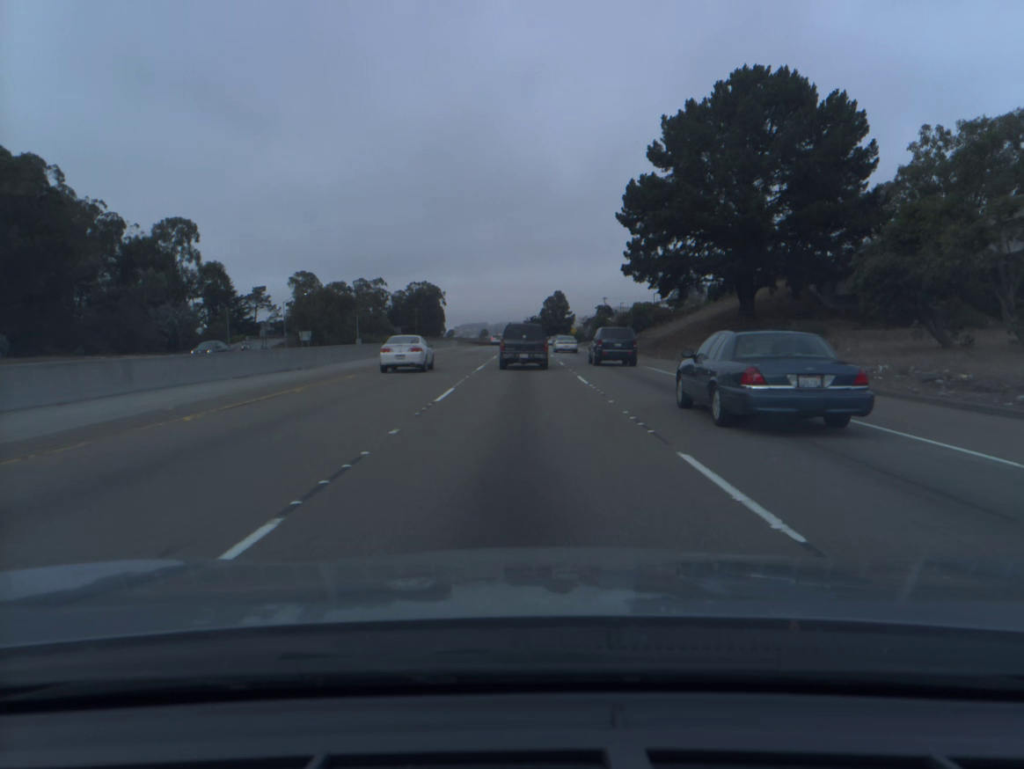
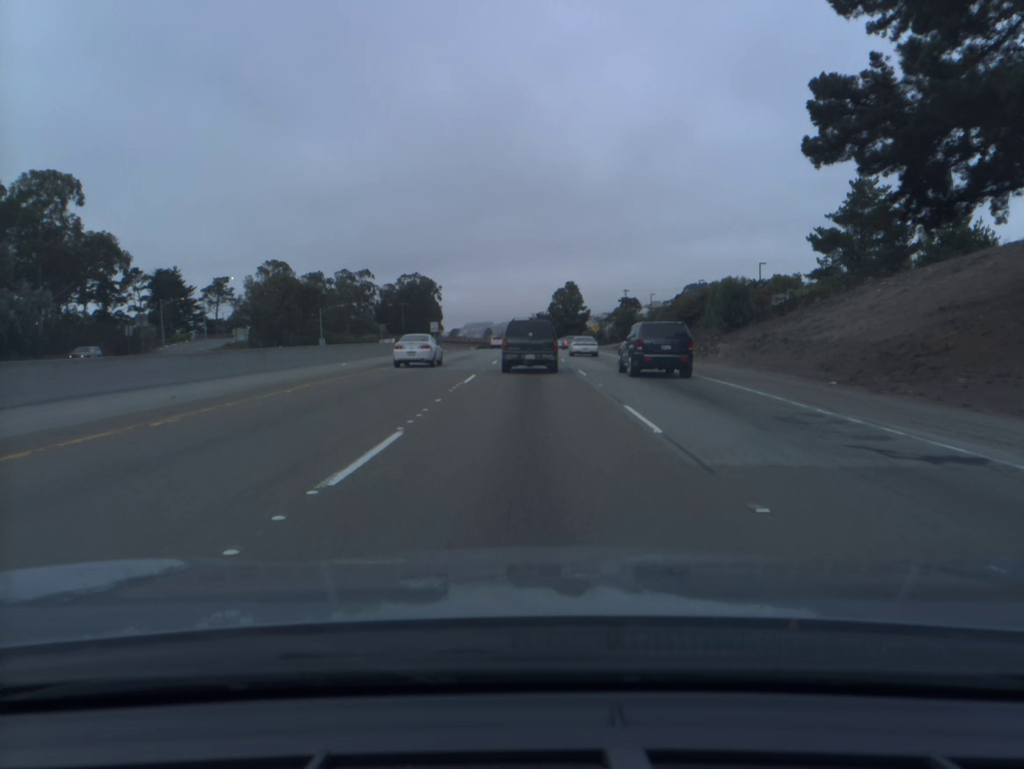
(-0.2, +39.2) m; 0°
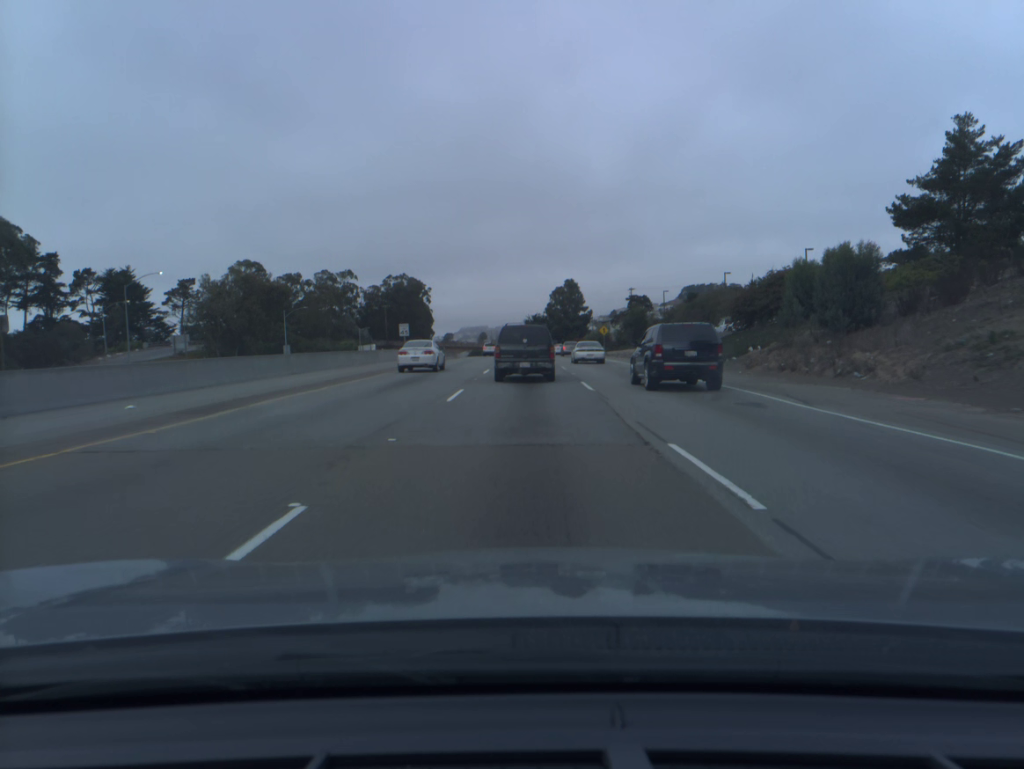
(0.0, +19.4) m; 0°
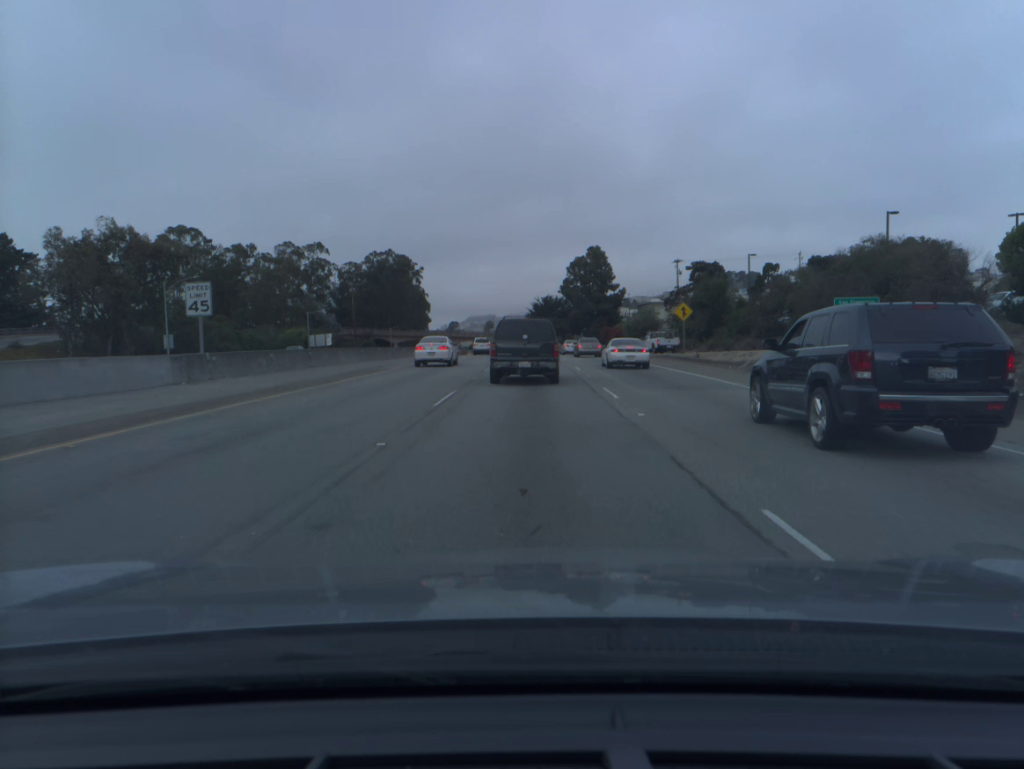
(-0.1, +47.2) m; -1°
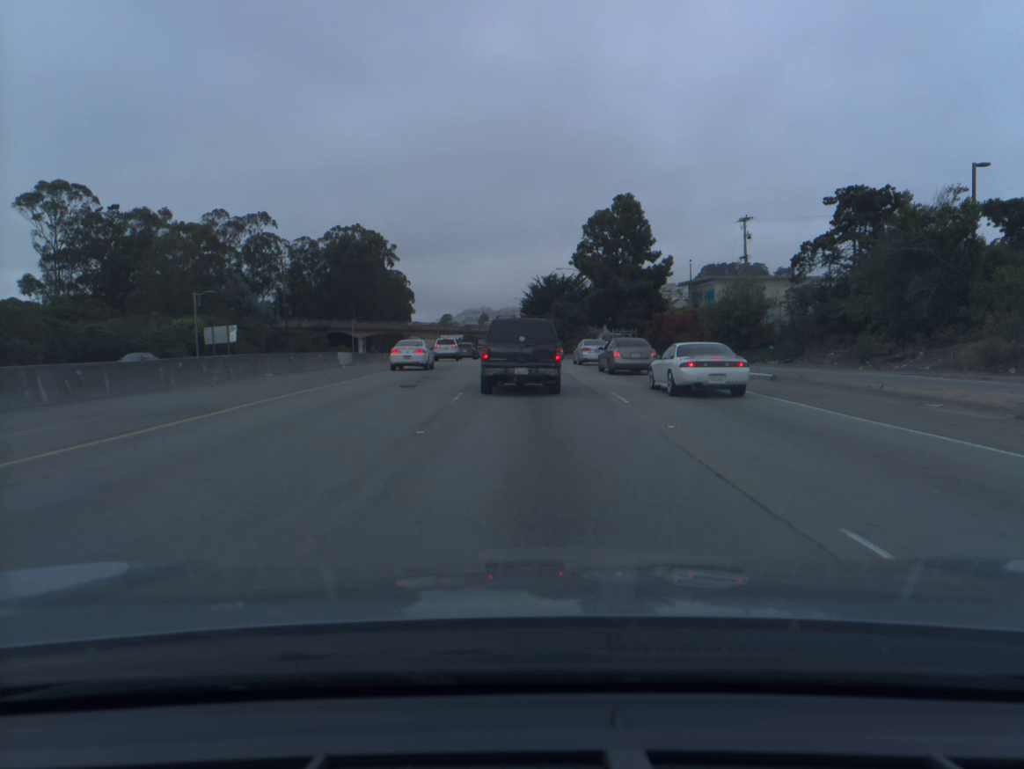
(0.0, +44.1) m; 0°
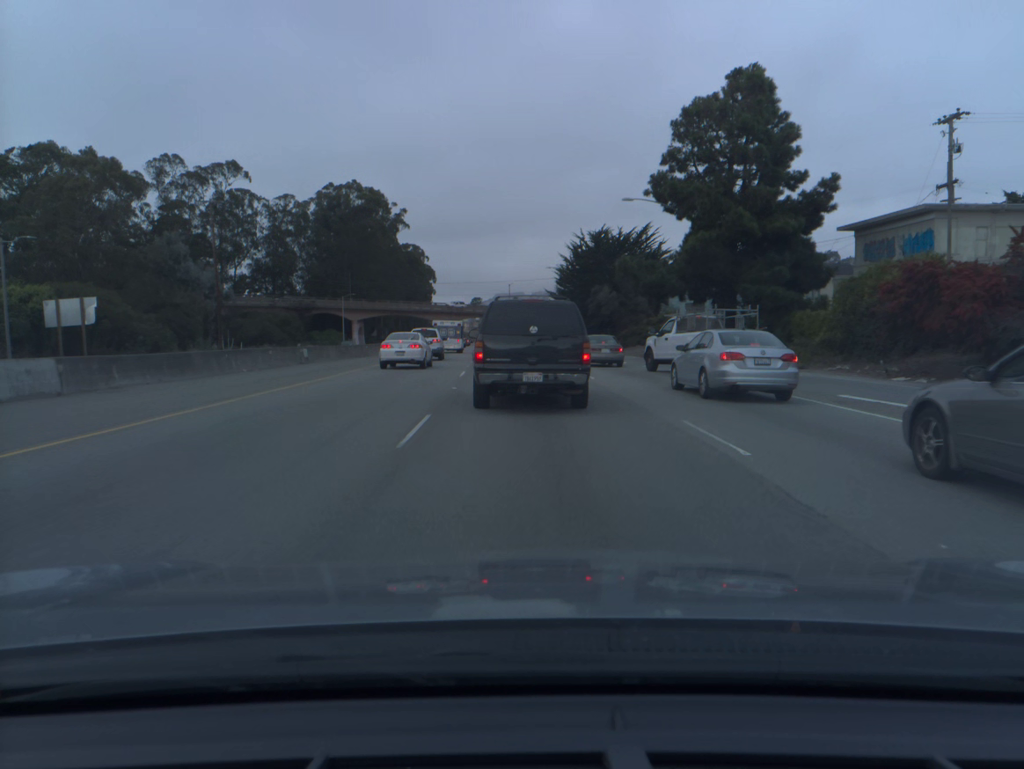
(-0.6, +37.8) m; -2°
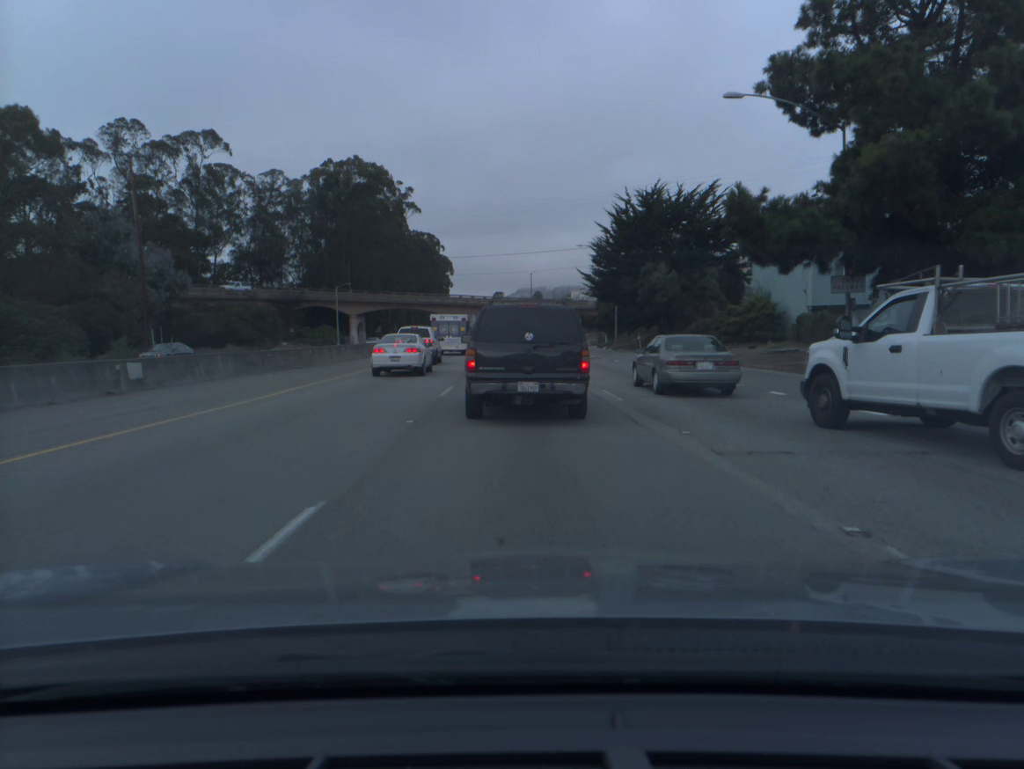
(-0.3, +21.5) m; -2°
